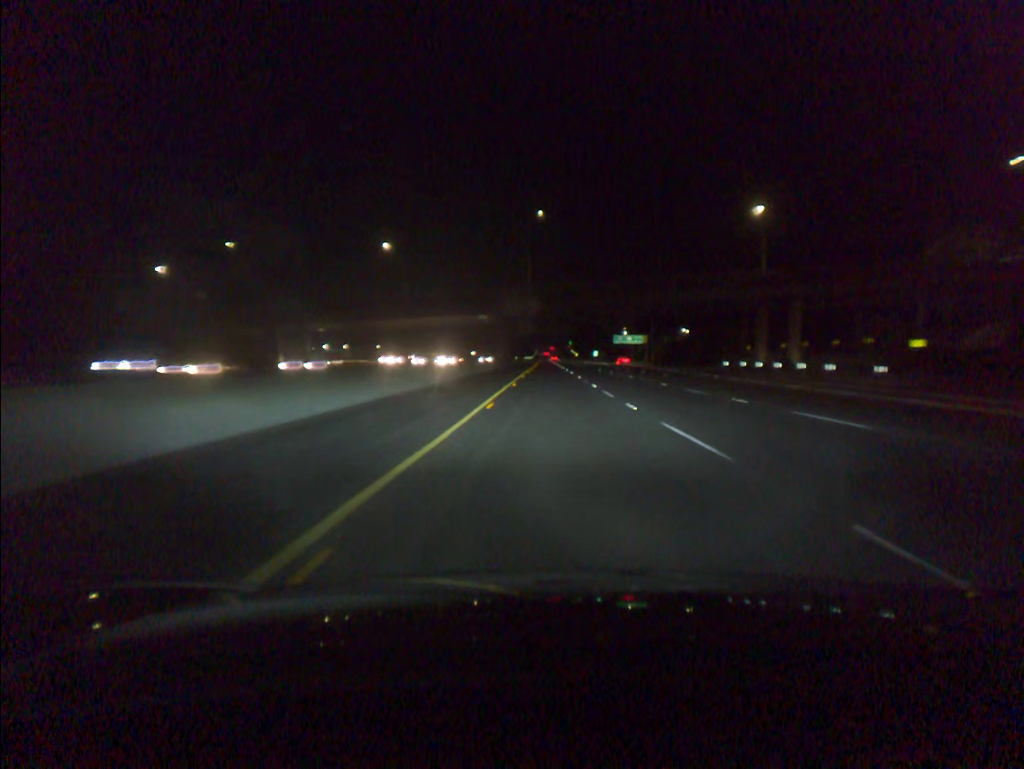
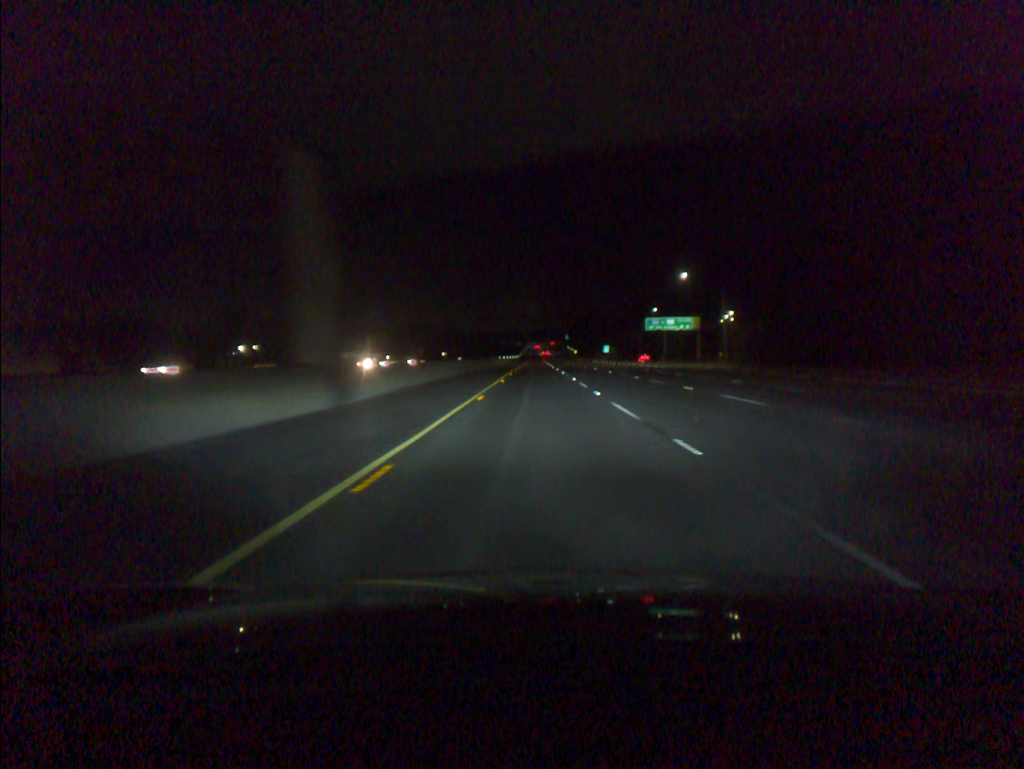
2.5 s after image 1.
(+0.7, +83.9) m; +1°
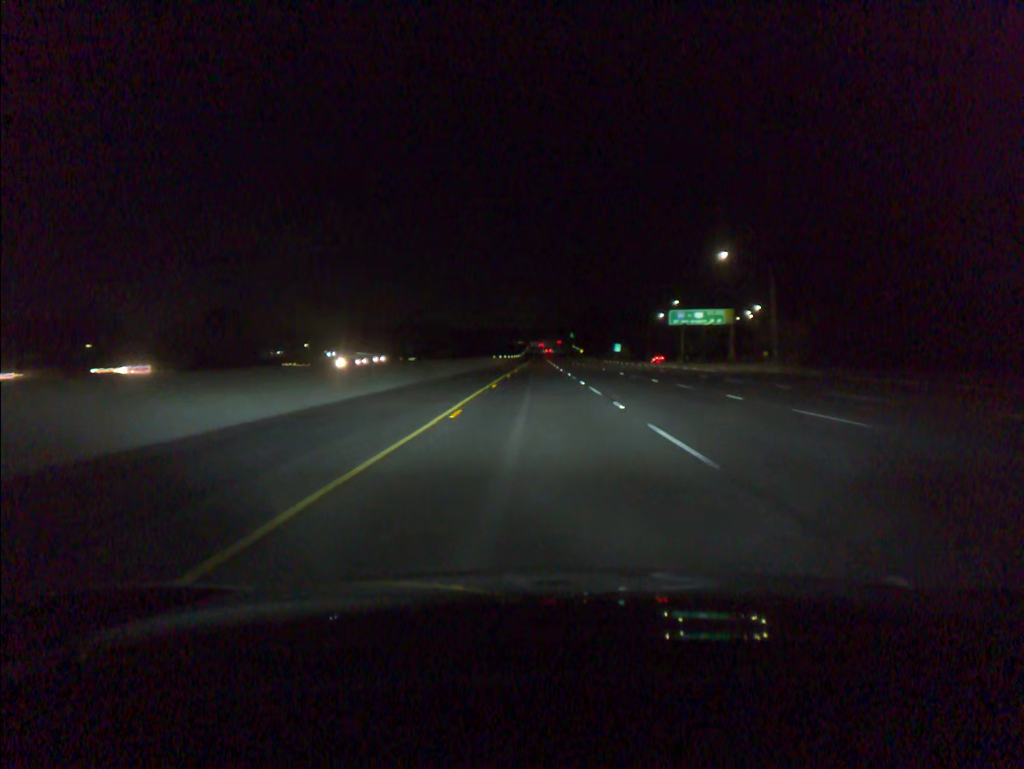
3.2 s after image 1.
(-0.1, +21.4) m; 0°
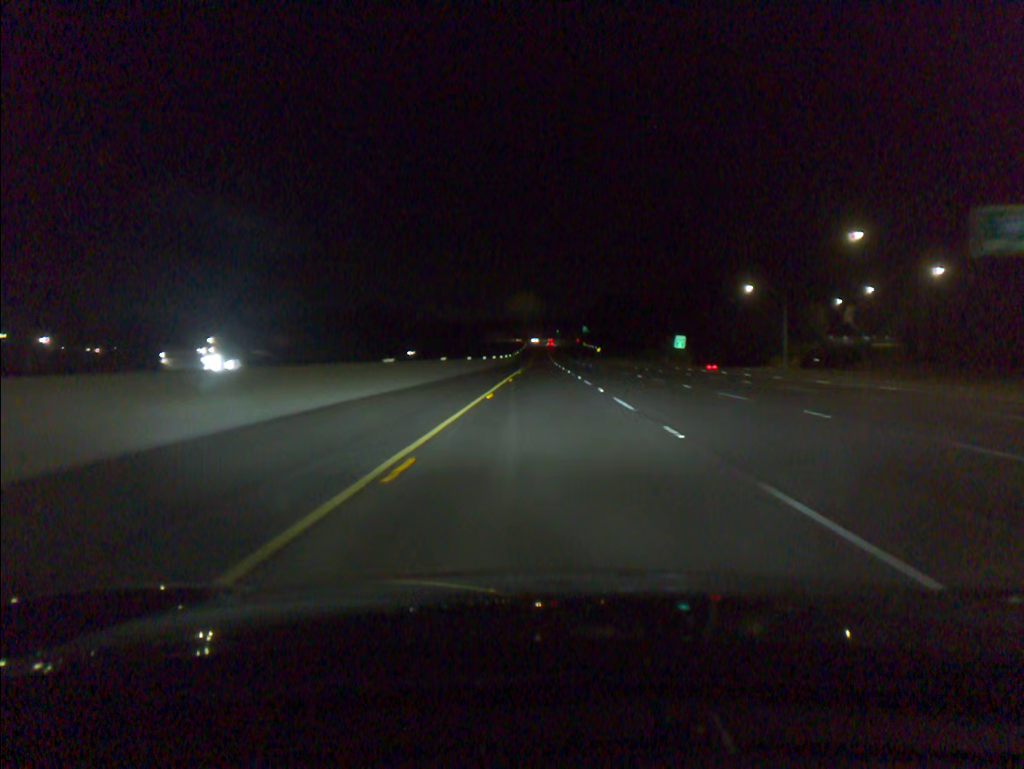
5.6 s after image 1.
(-0.3, +80.4) m; 0°
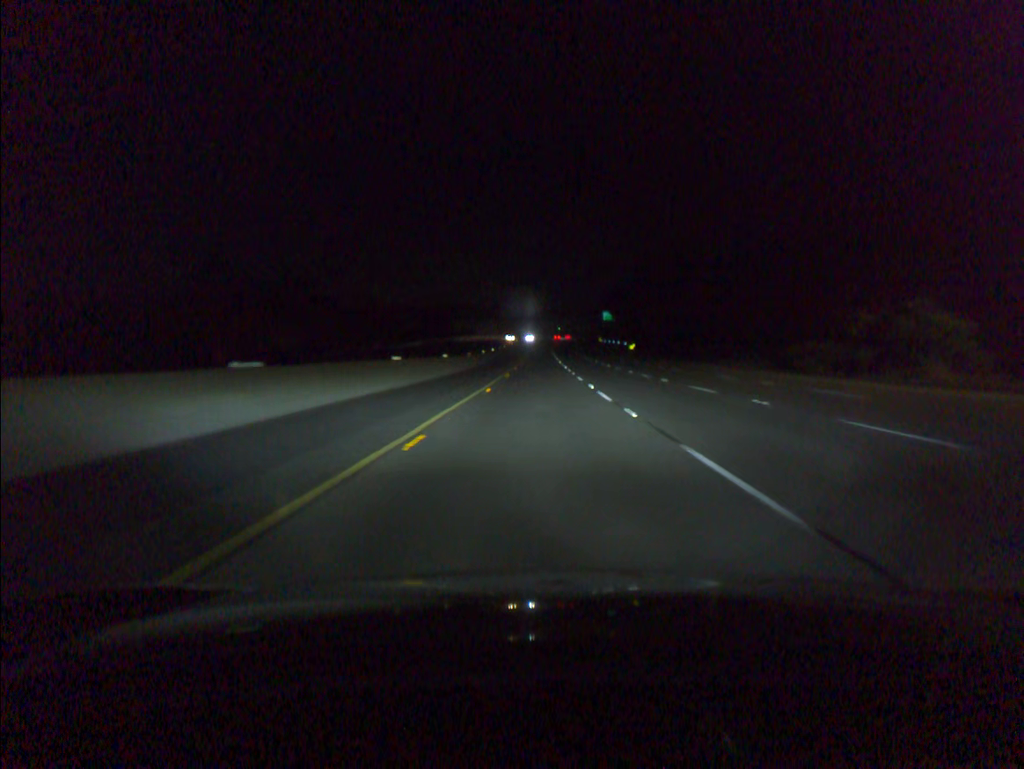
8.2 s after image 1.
(+0.3, +85.0) m; 0°
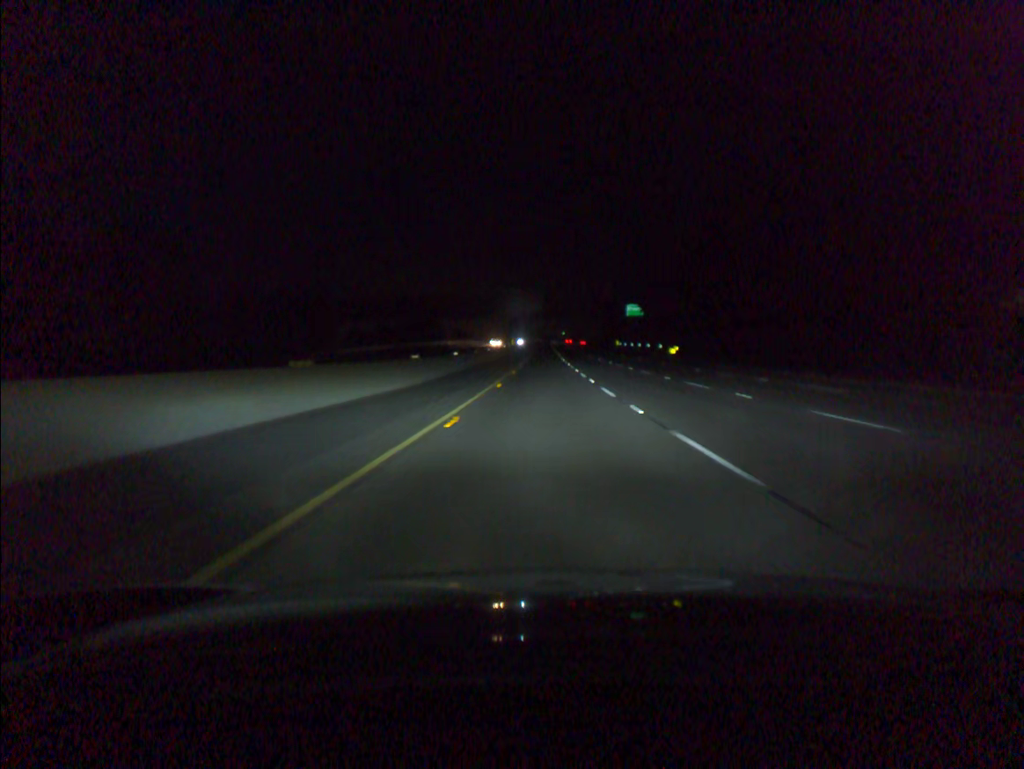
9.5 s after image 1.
(-0.1, +40.8) m; 0°
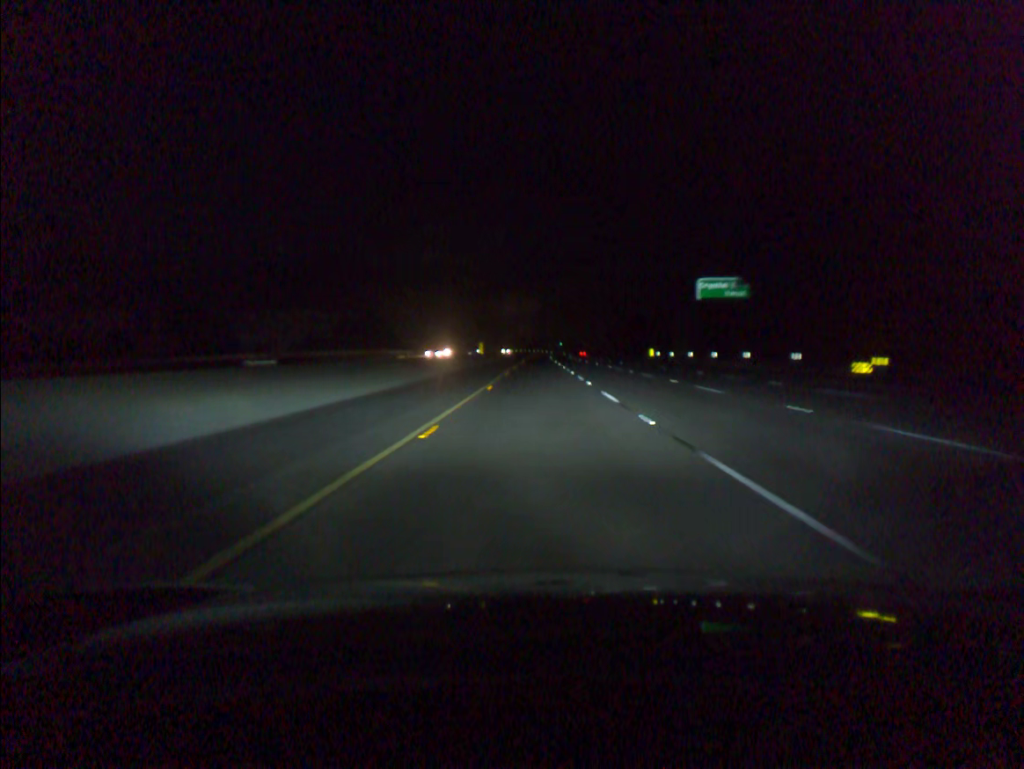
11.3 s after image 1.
(+0.2, +60.1) m; 0°
